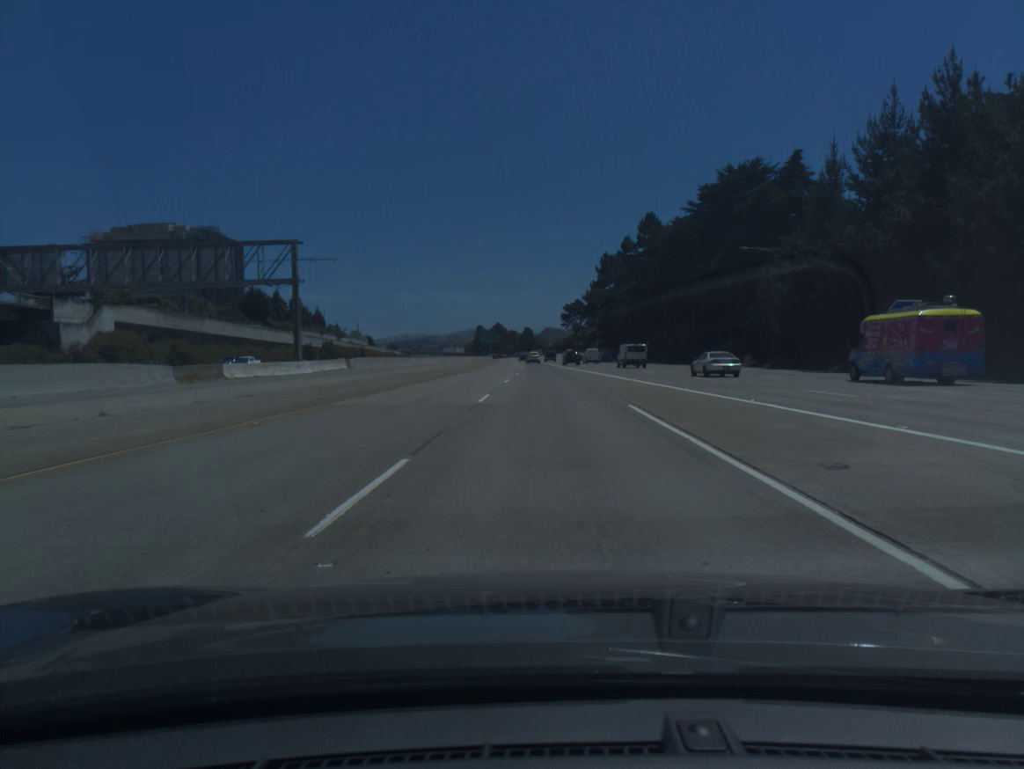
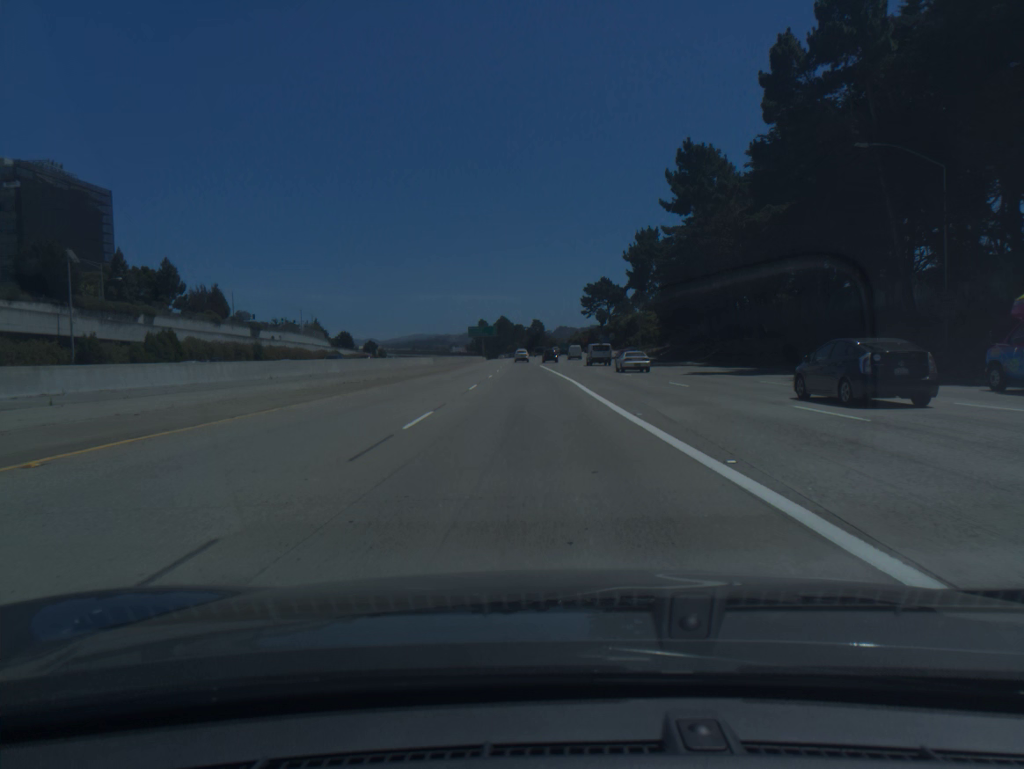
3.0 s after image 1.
(-0.3, +80.8) m; -1°
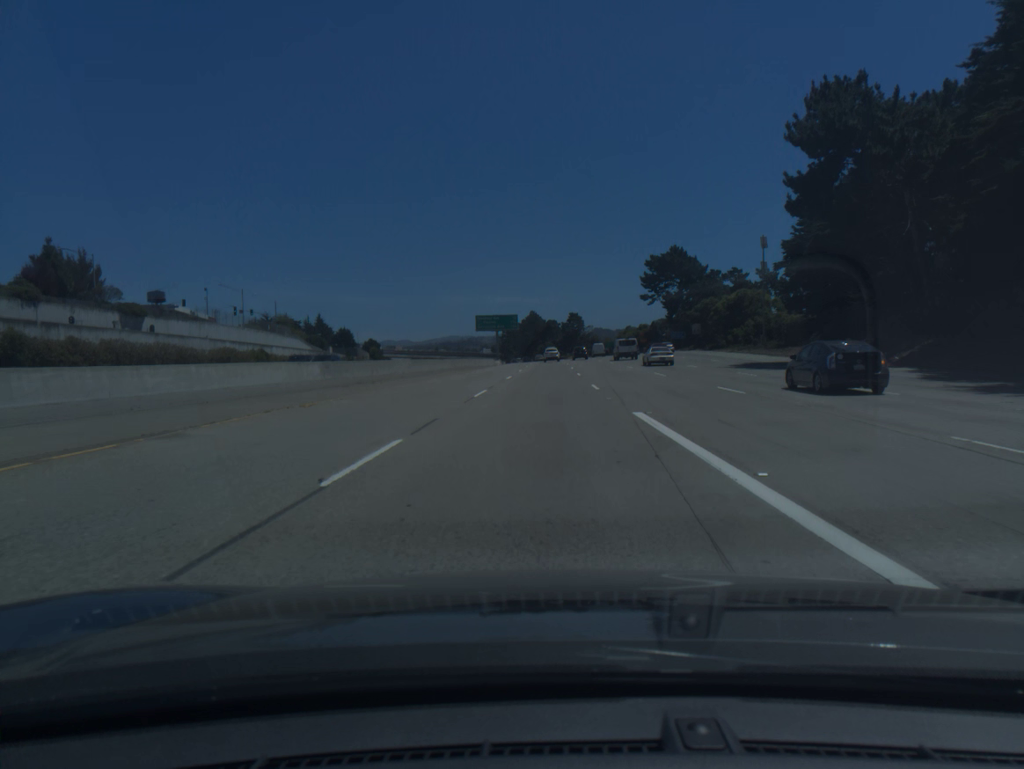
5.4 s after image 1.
(-1.7, +63.8) m; -3°
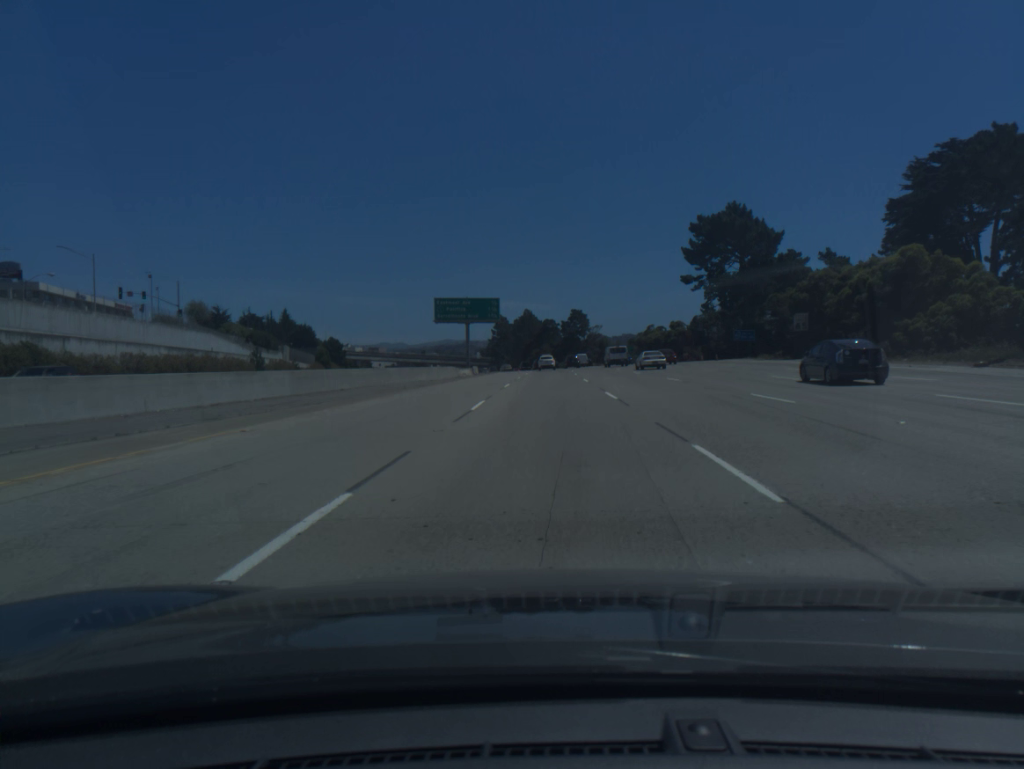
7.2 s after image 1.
(-0.1, +48.3) m; 0°
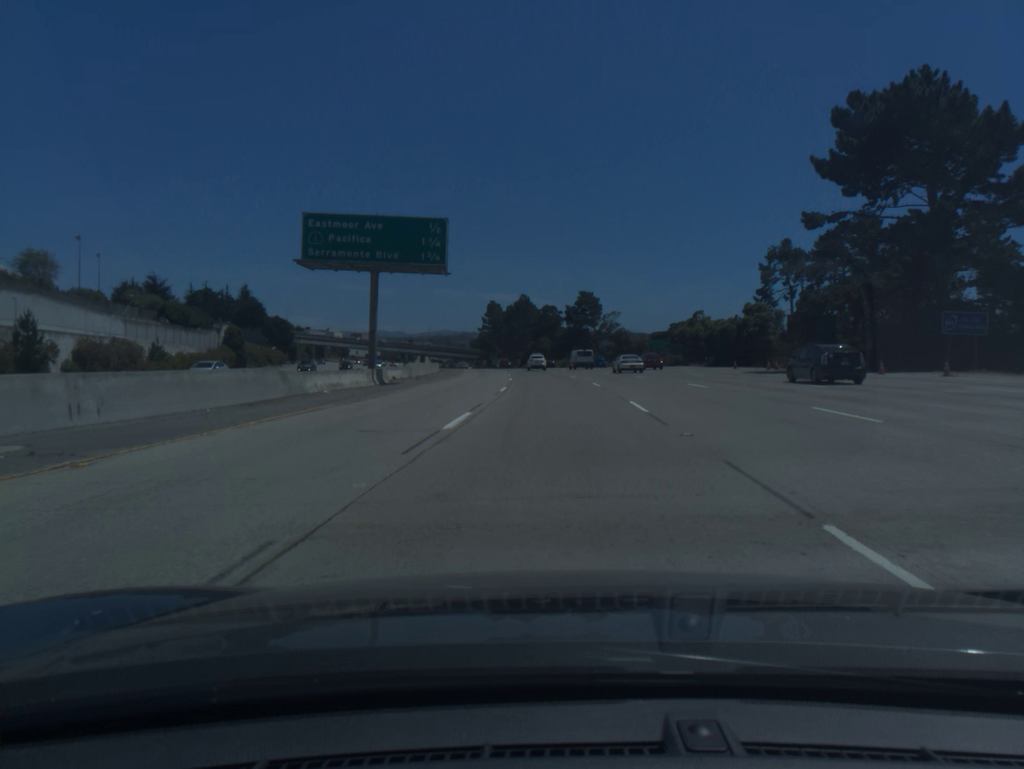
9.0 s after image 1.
(+0.2, +48.4) m; 0°
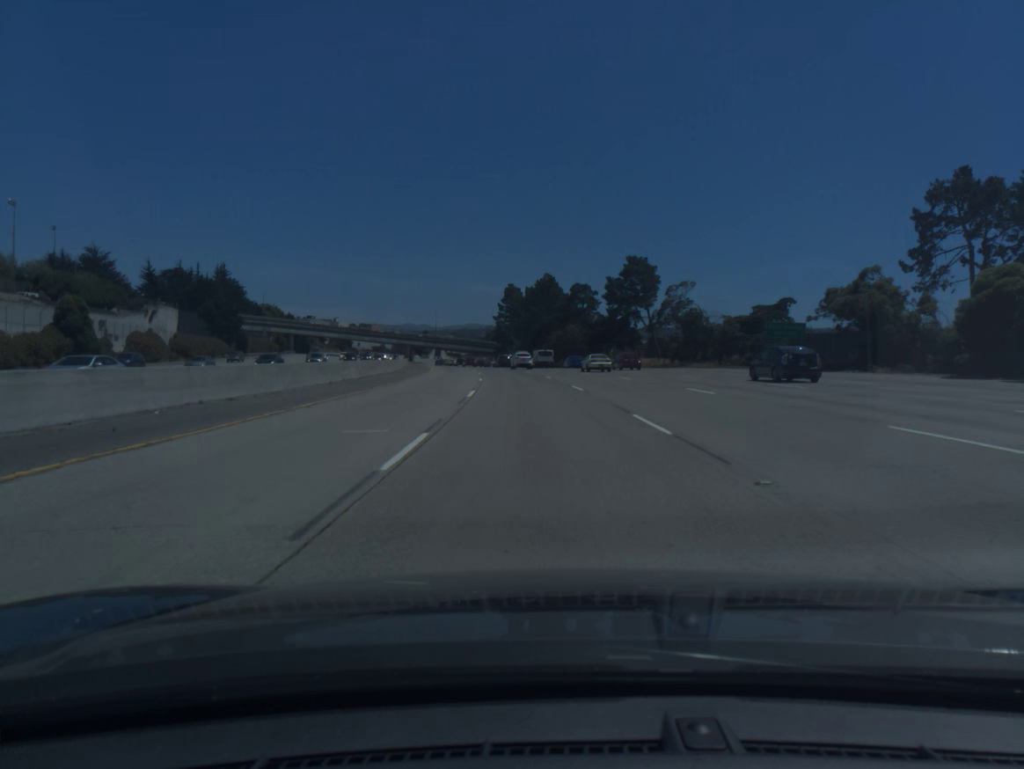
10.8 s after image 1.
(-0.4, +48.4) m; -2°
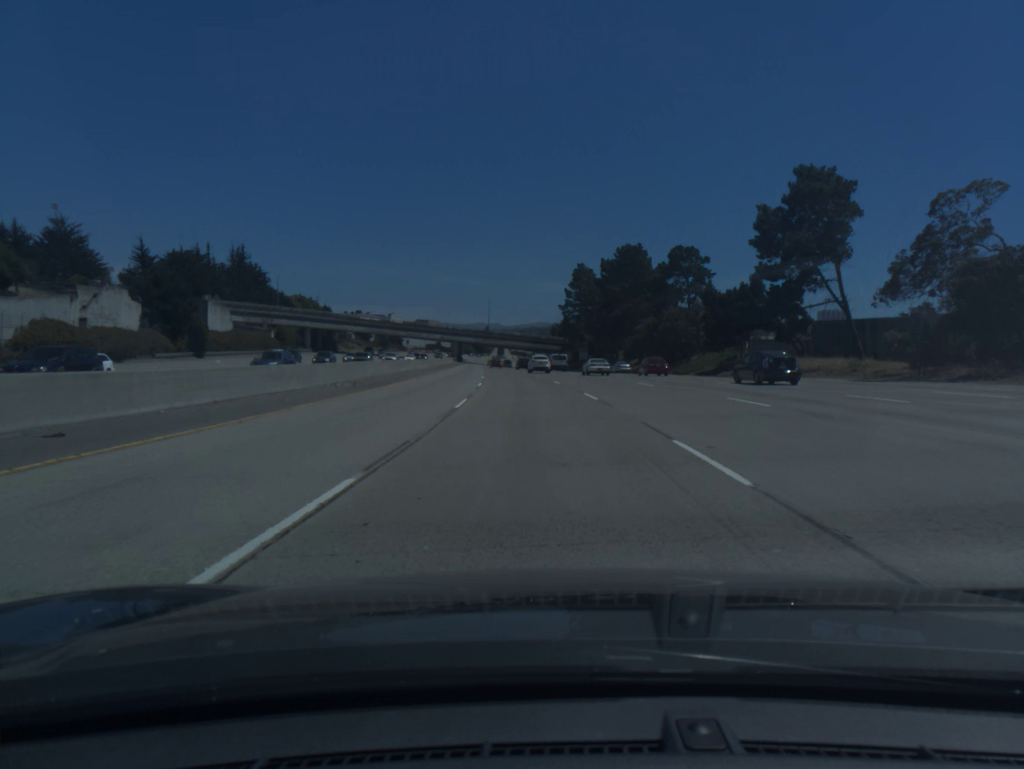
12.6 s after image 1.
(-2.0, +48.4) m; -5°
